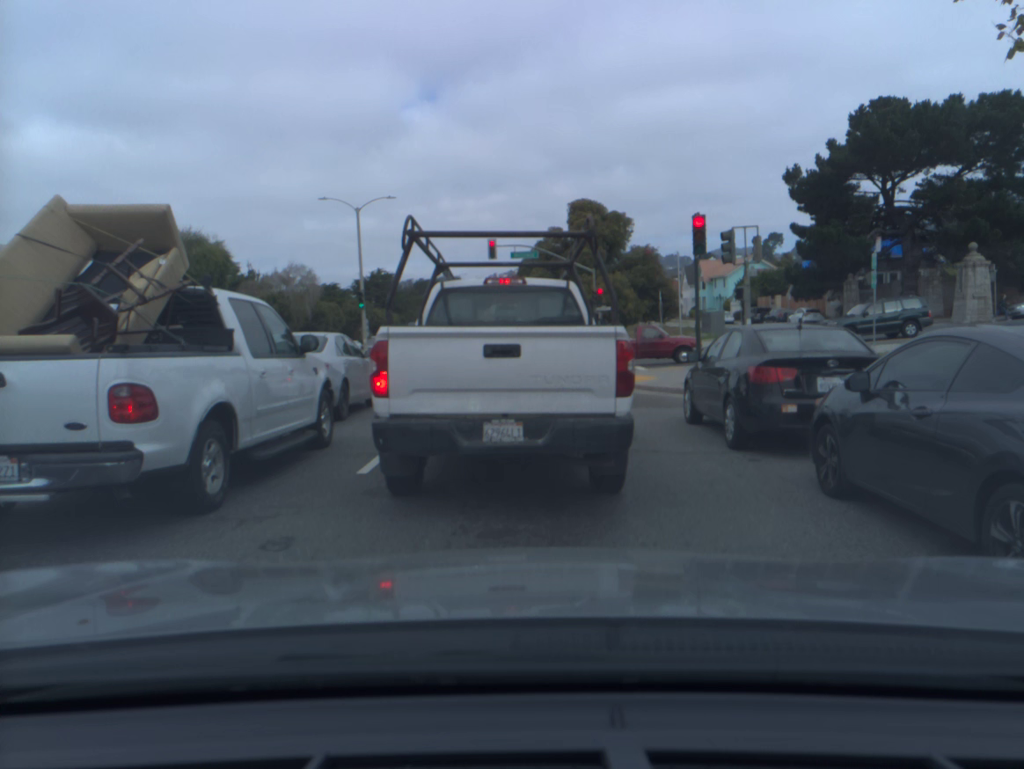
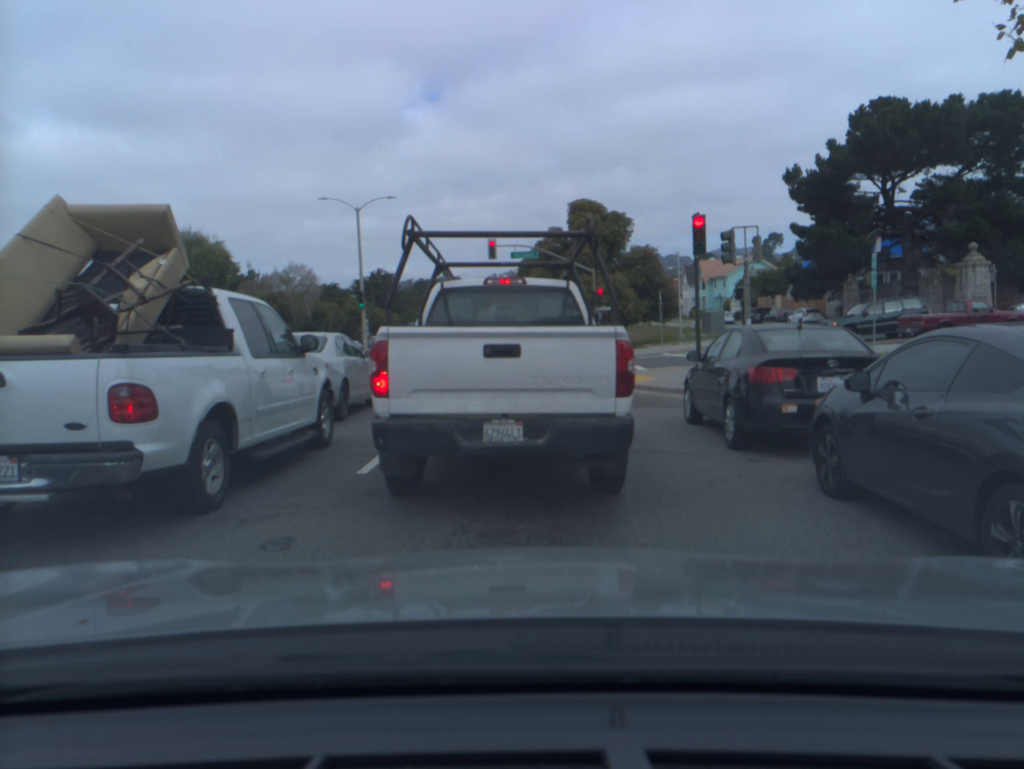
(0.0, 0.0) m; 0°
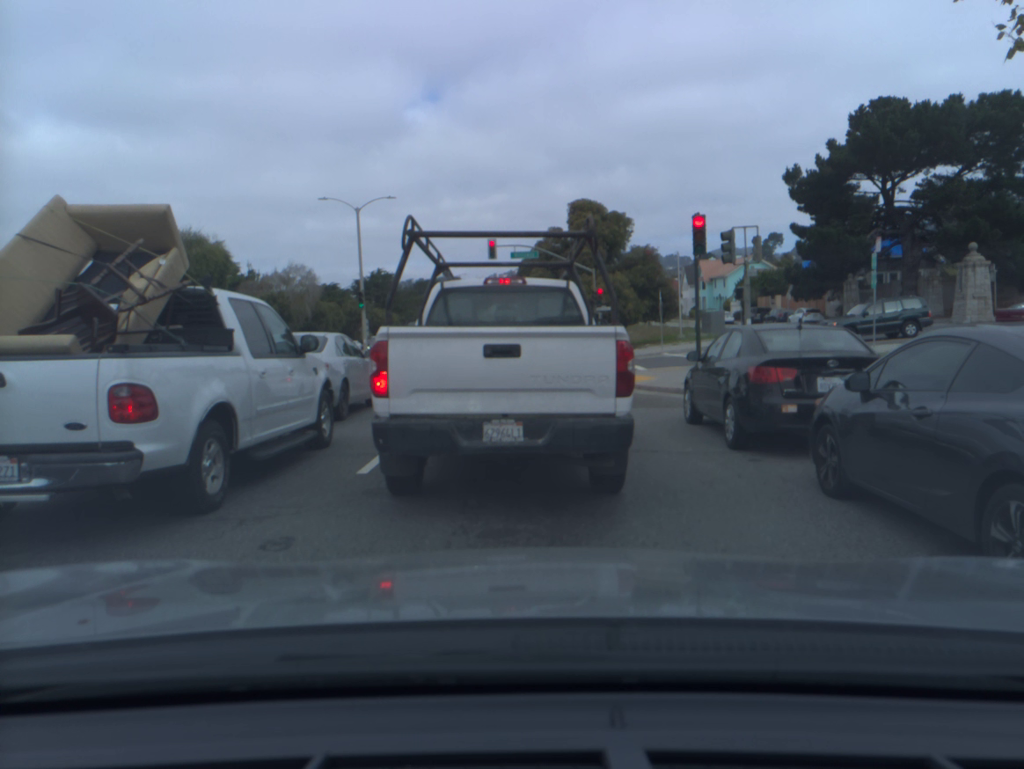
(0.0, 0.0) m; 0°
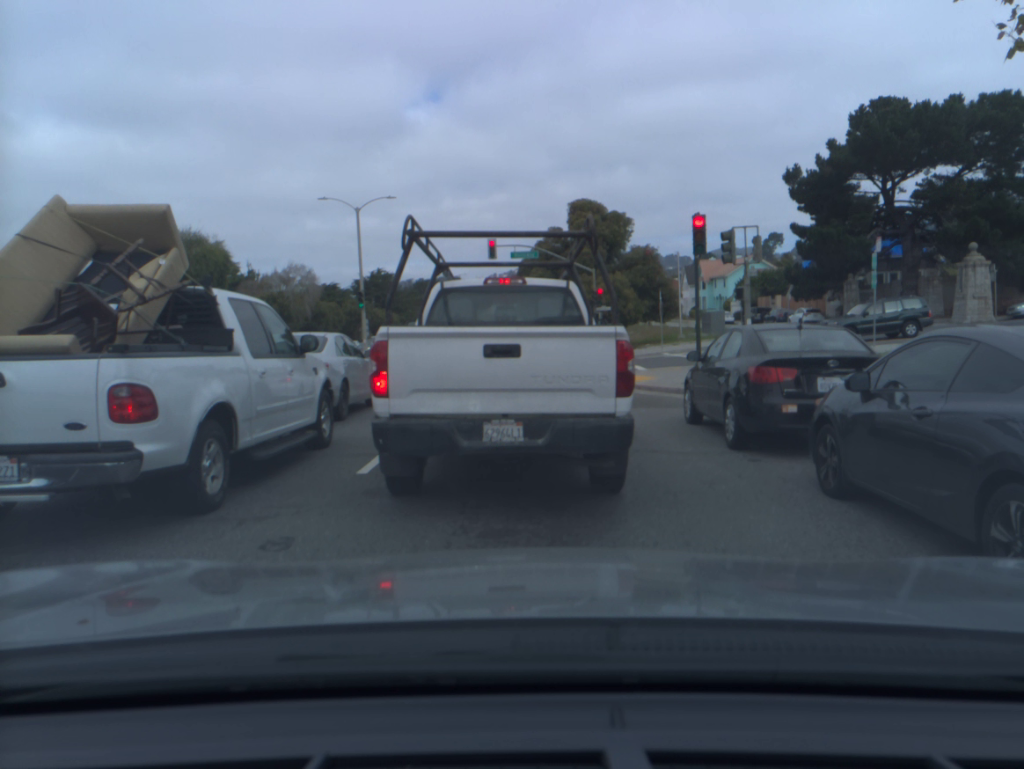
(0.0, 0.0) m; 0°
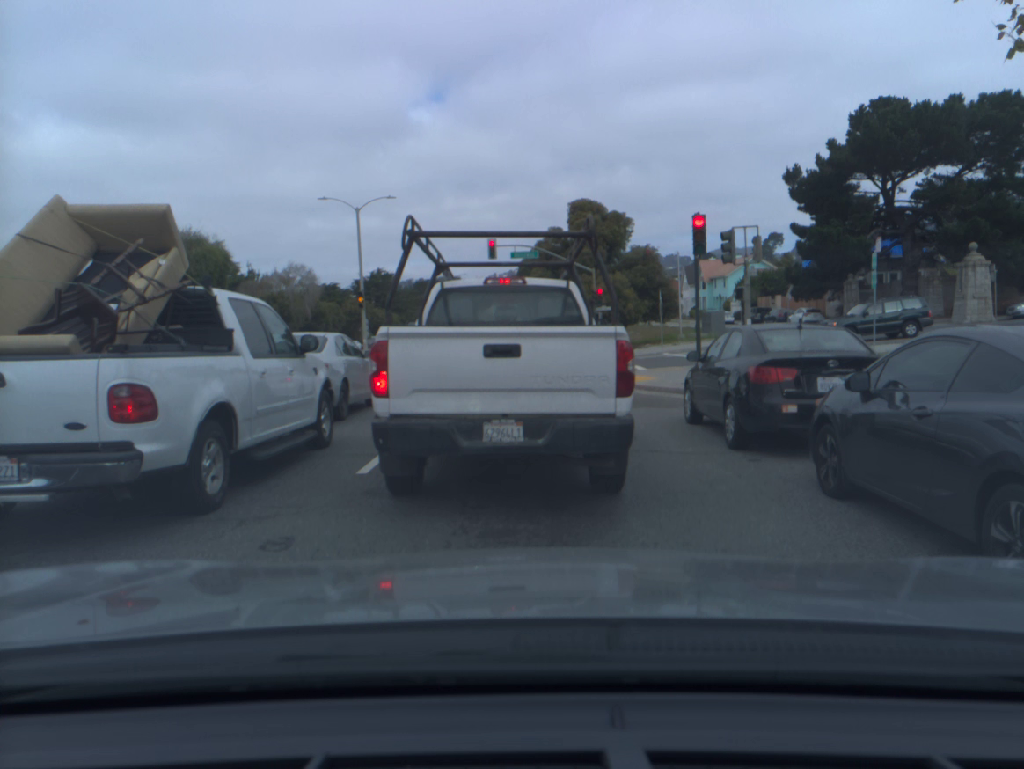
(0.0, 0.0) m; 0°
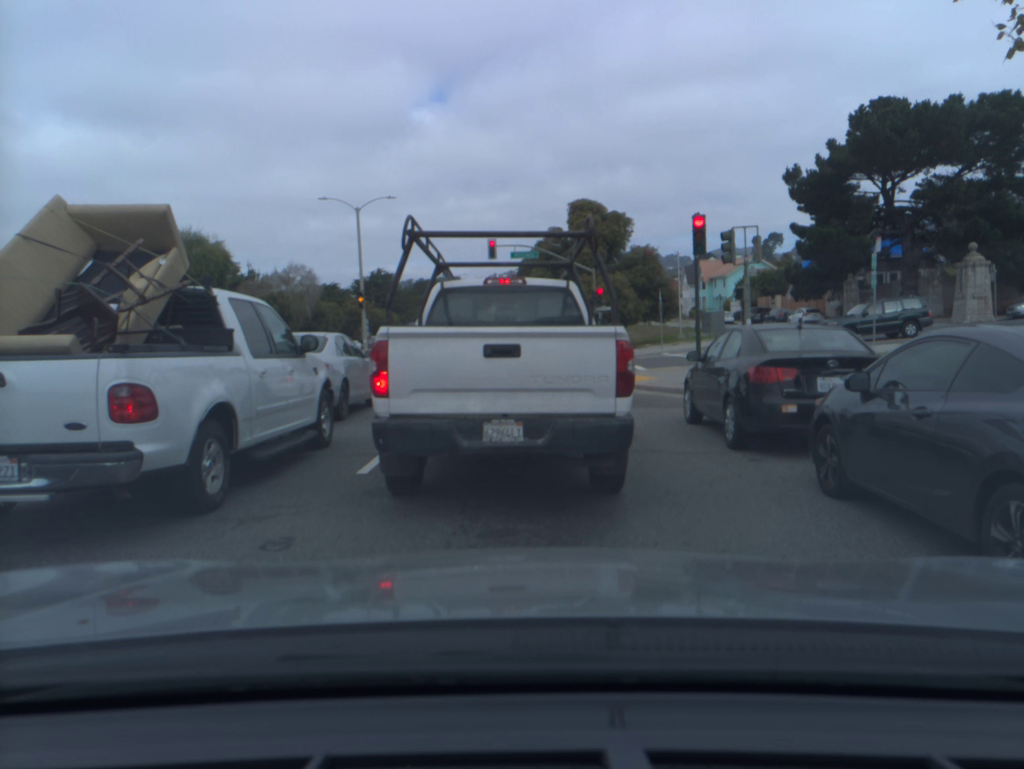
(0.0, 0.0) m; 0°
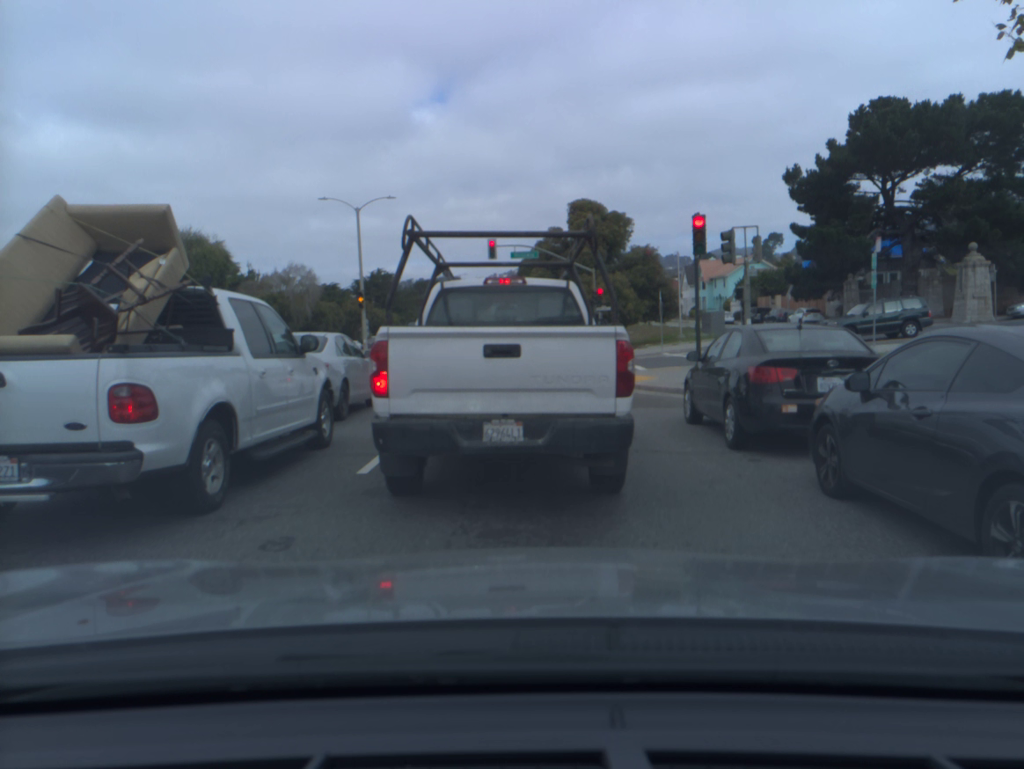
(0.0, 0.0) m; 0°
